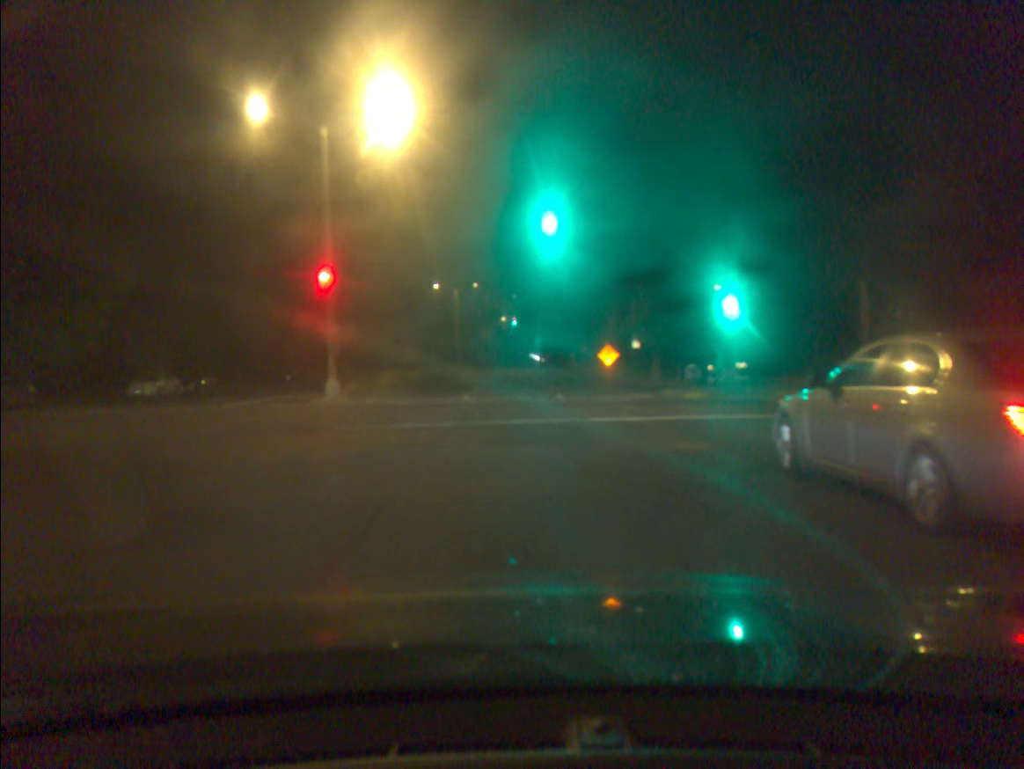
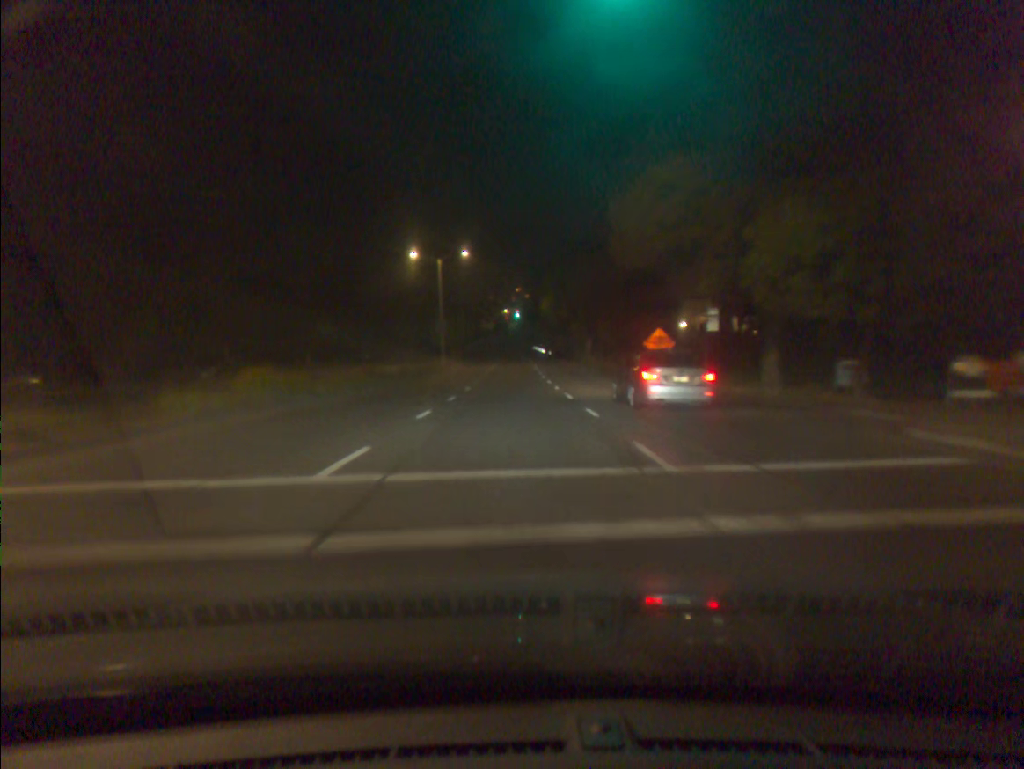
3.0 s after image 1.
(0.0, +20.4) m; 0°
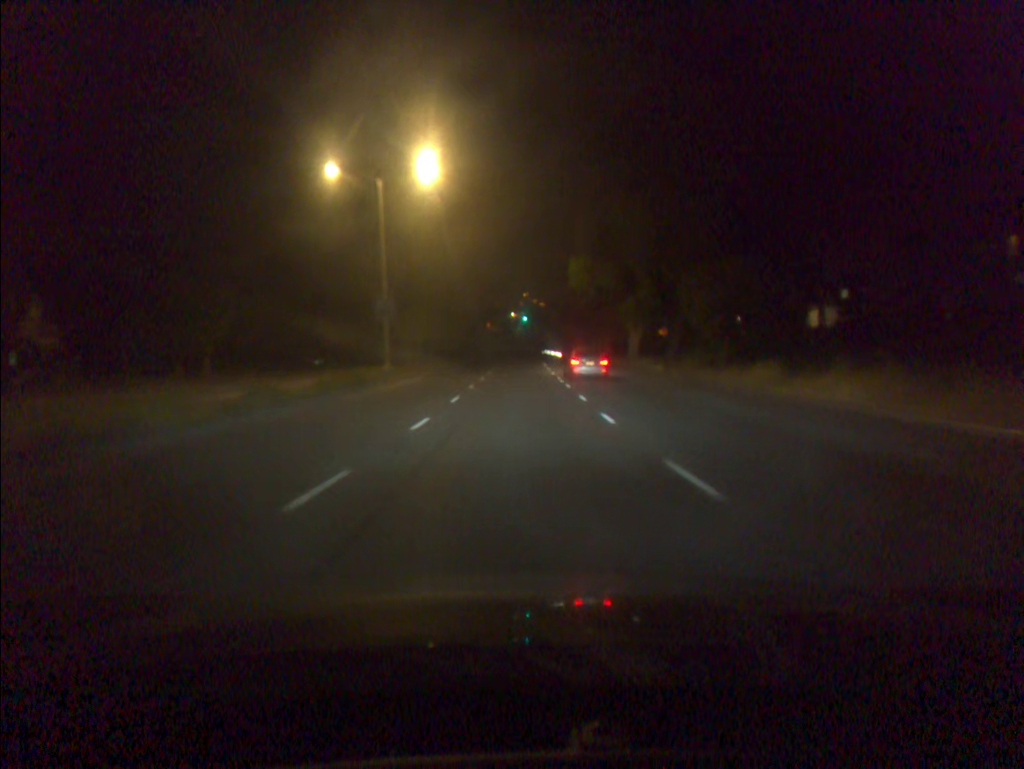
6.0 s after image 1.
(-0.1, +31.1) m; 0°
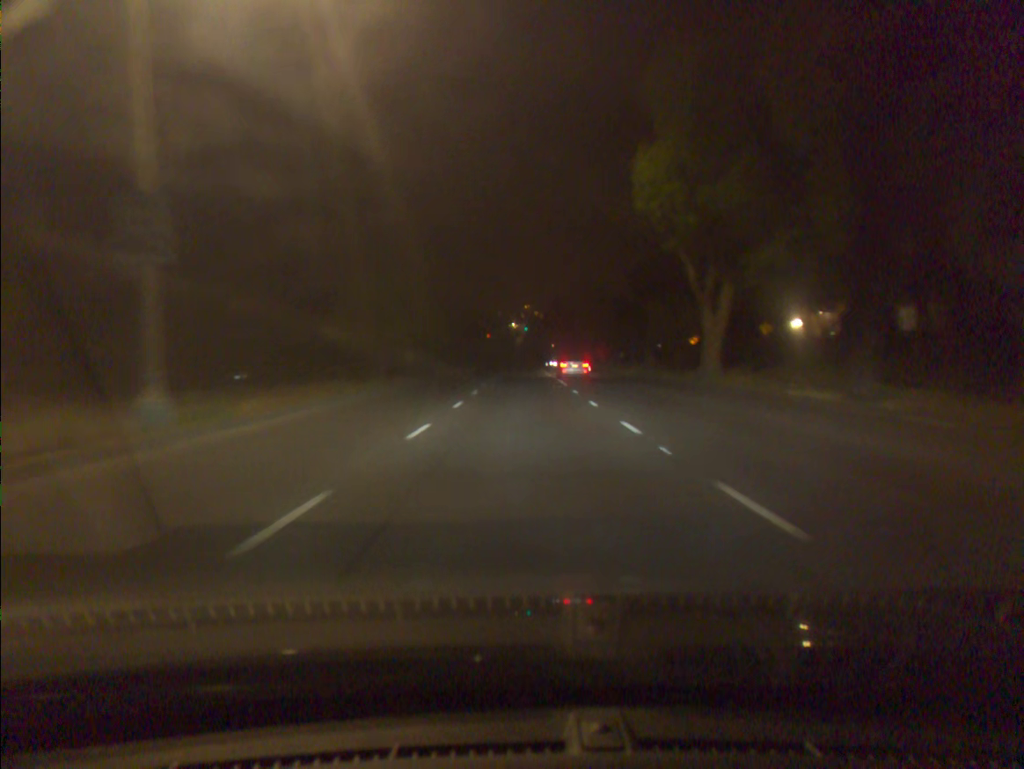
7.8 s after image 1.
(0.0, +23.3) m; 0°
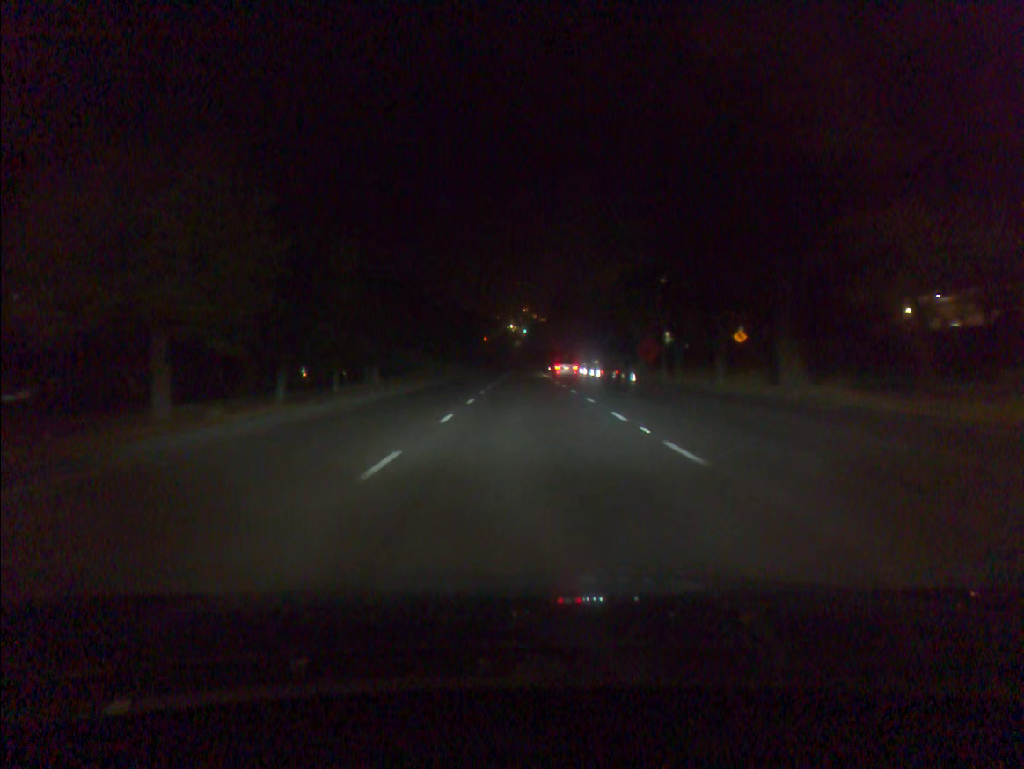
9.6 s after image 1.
(0.0, +26.0) m; 0°
